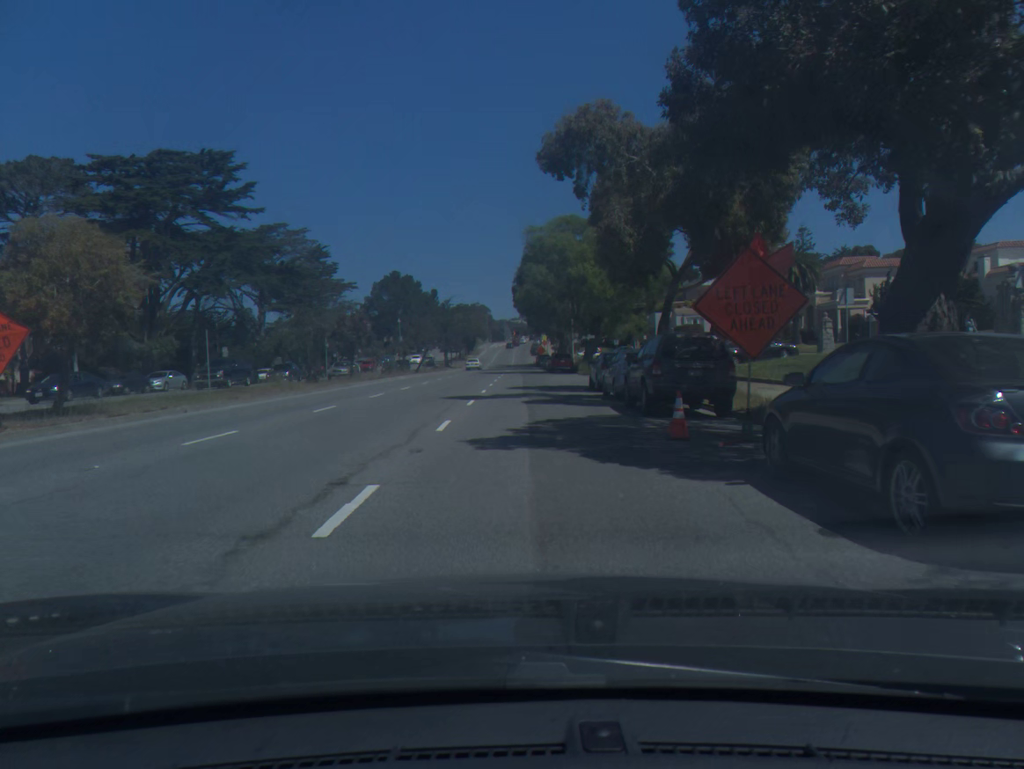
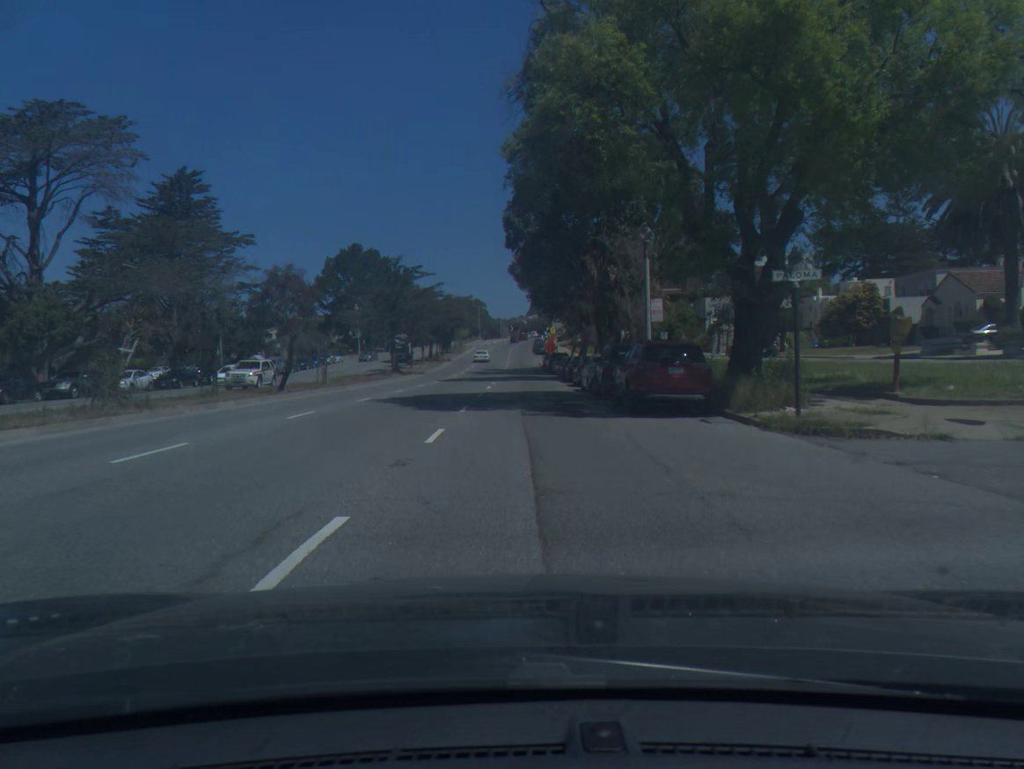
(+0.1, +45.0) m; 0°
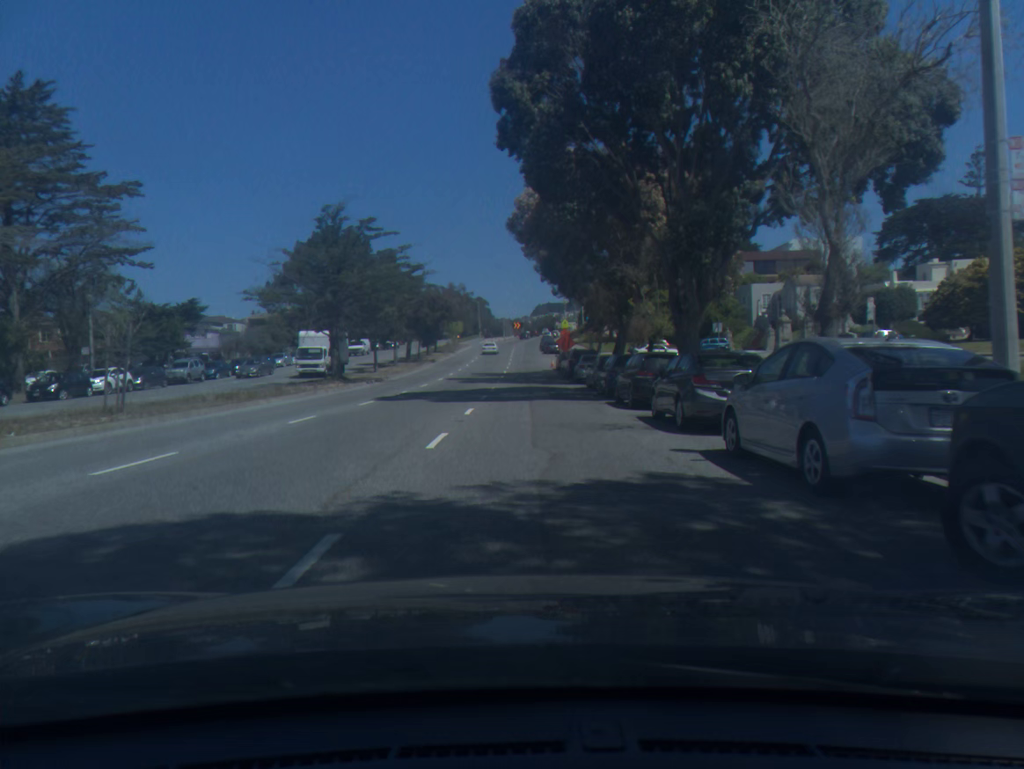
(0.0, +22.5) m; 0°
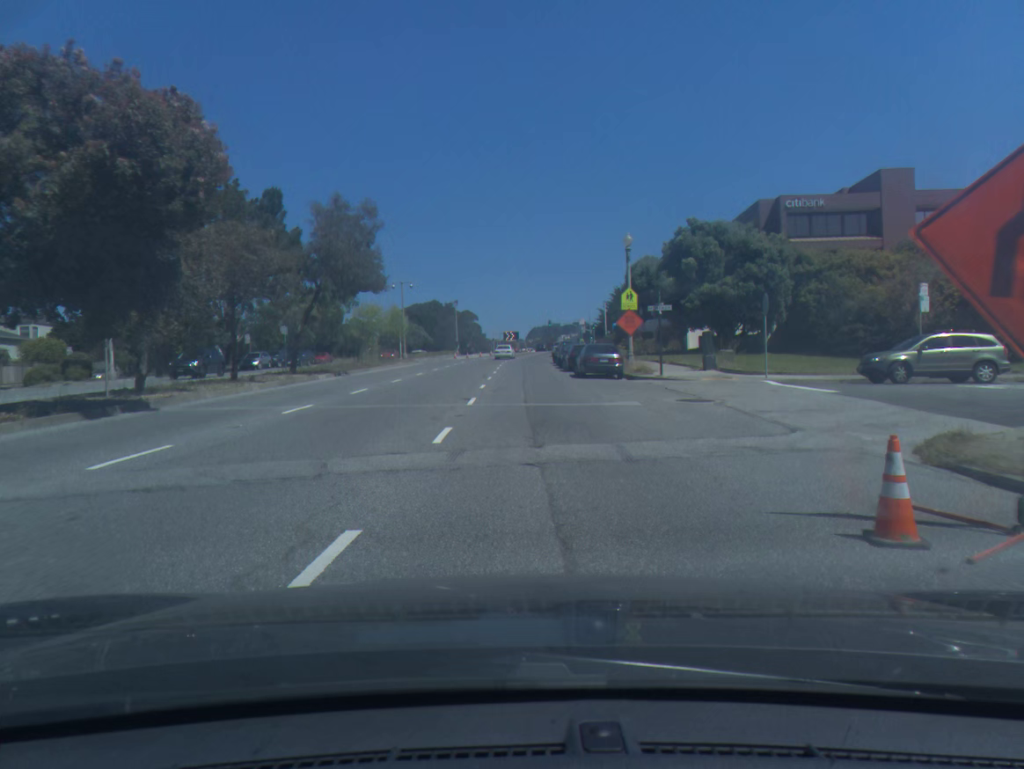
(+0.1, +58.3) m; +1°
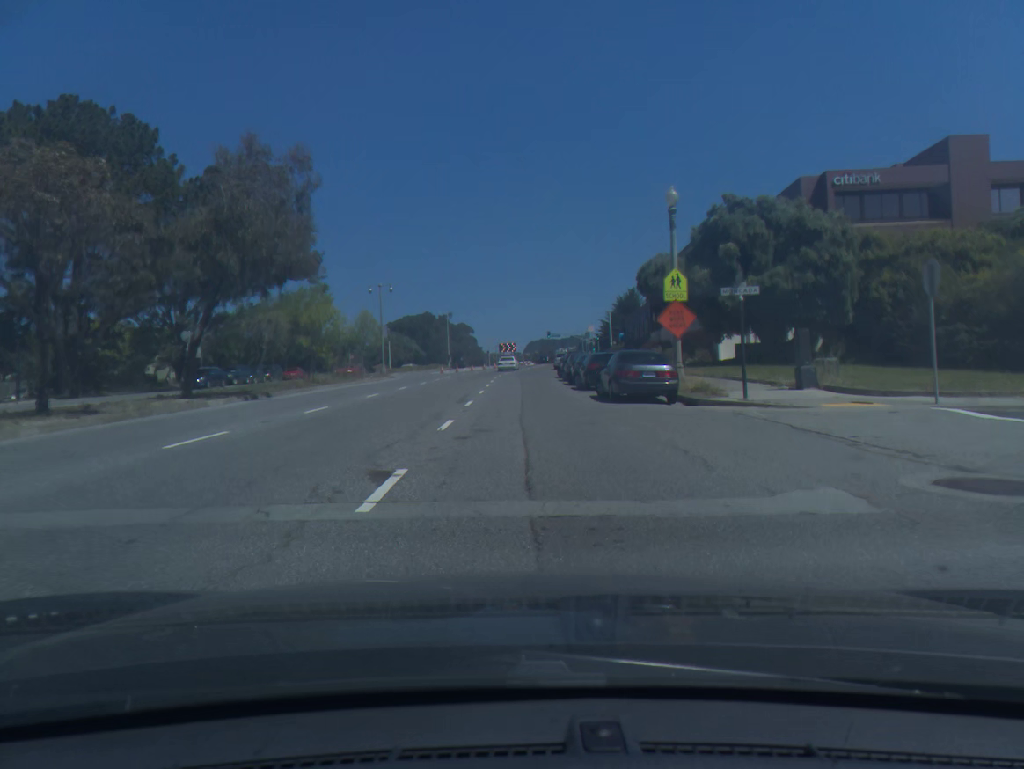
(0.0, +11.7) m; 0°
